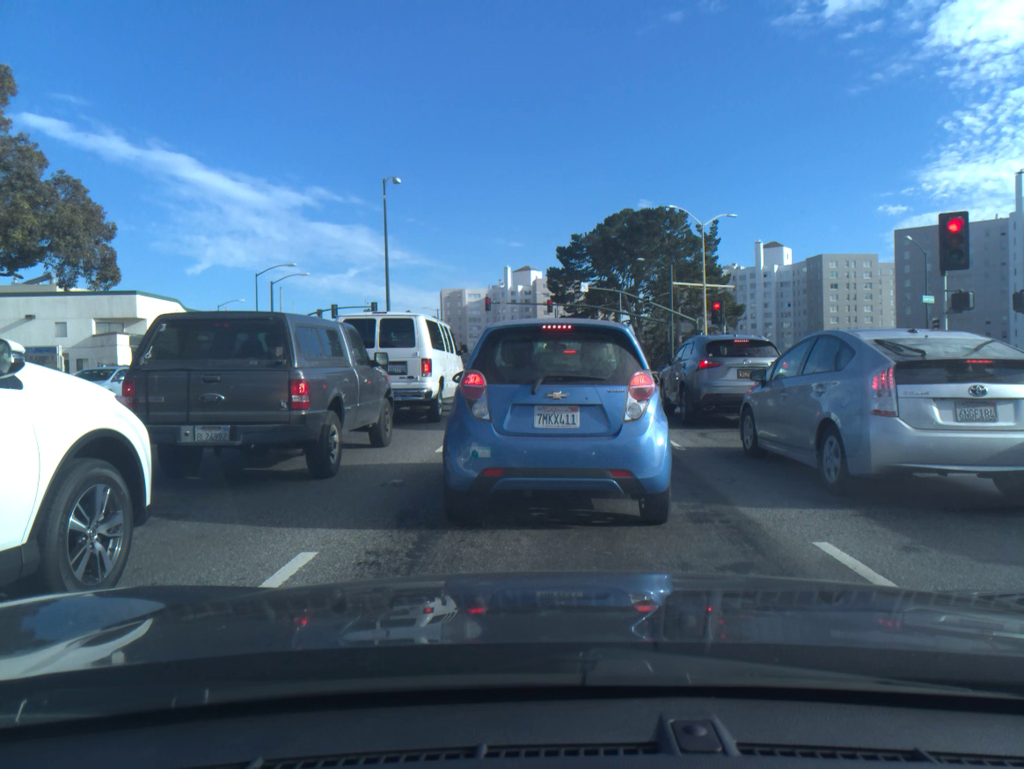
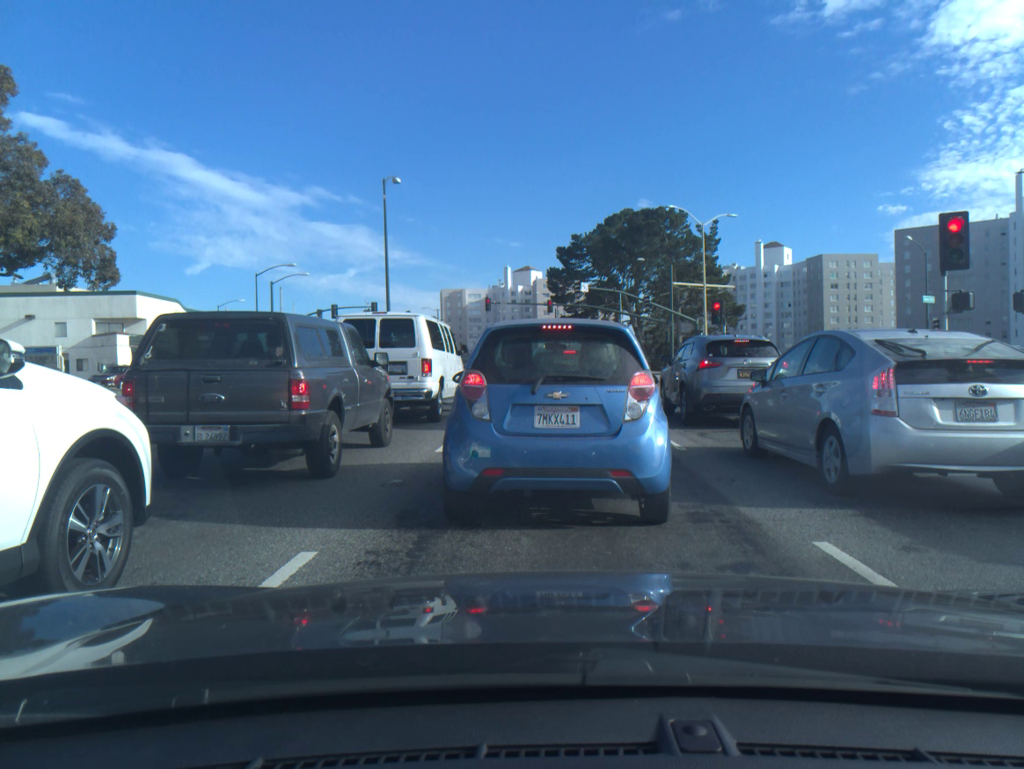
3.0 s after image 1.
(0.0, 0.0) m; 0°
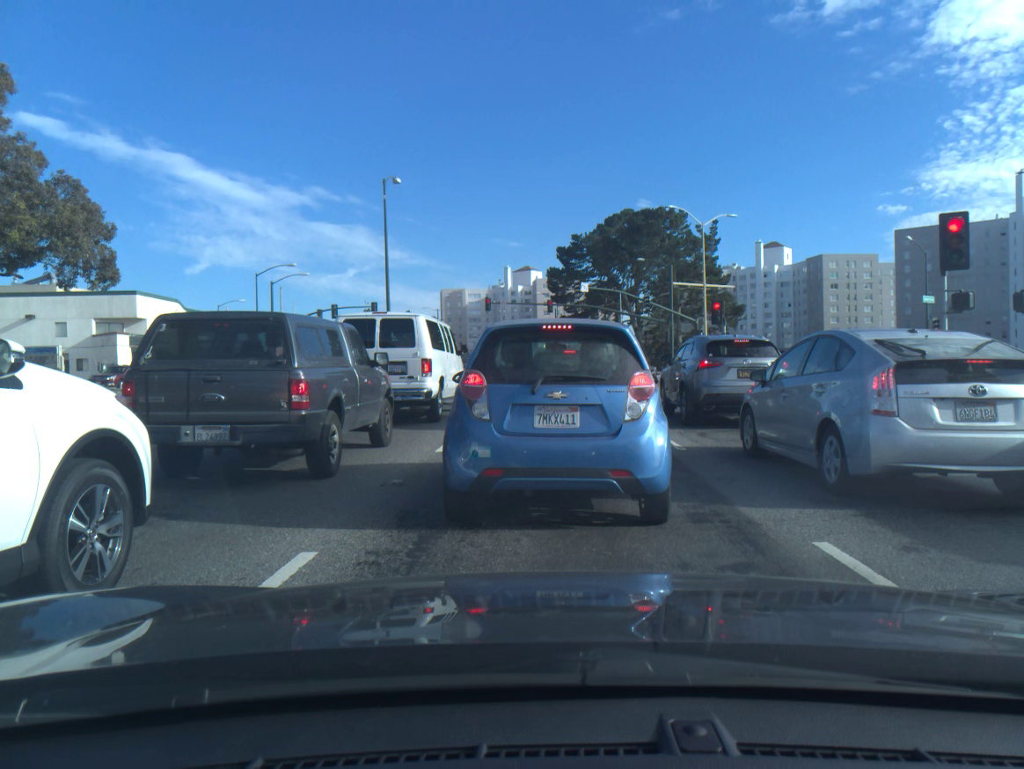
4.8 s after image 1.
(0.0, 0.0) m; 0°
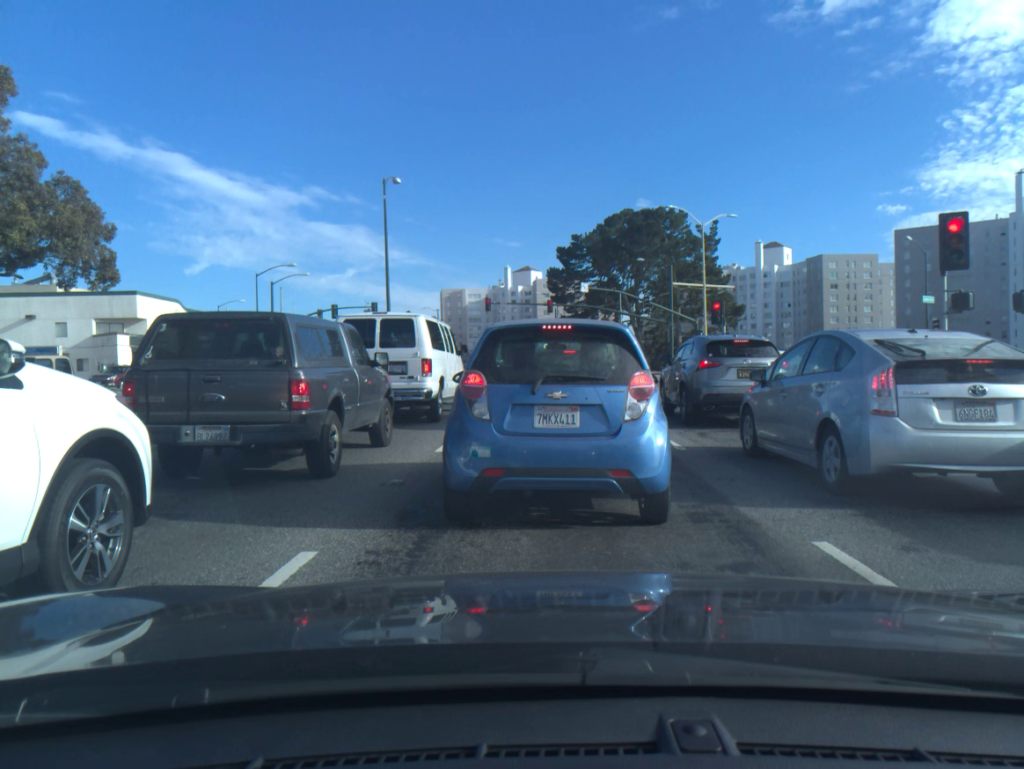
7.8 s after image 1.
(0.0, 0.0) m; 0°
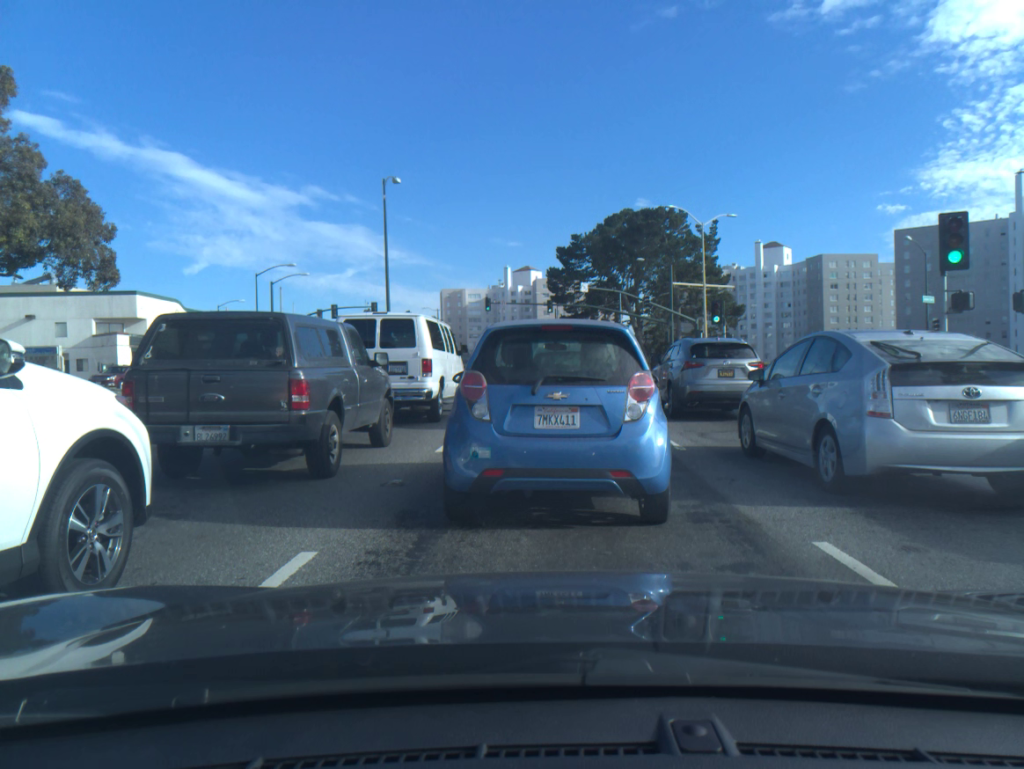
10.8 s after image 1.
(0.0, +0.1) m; 0°
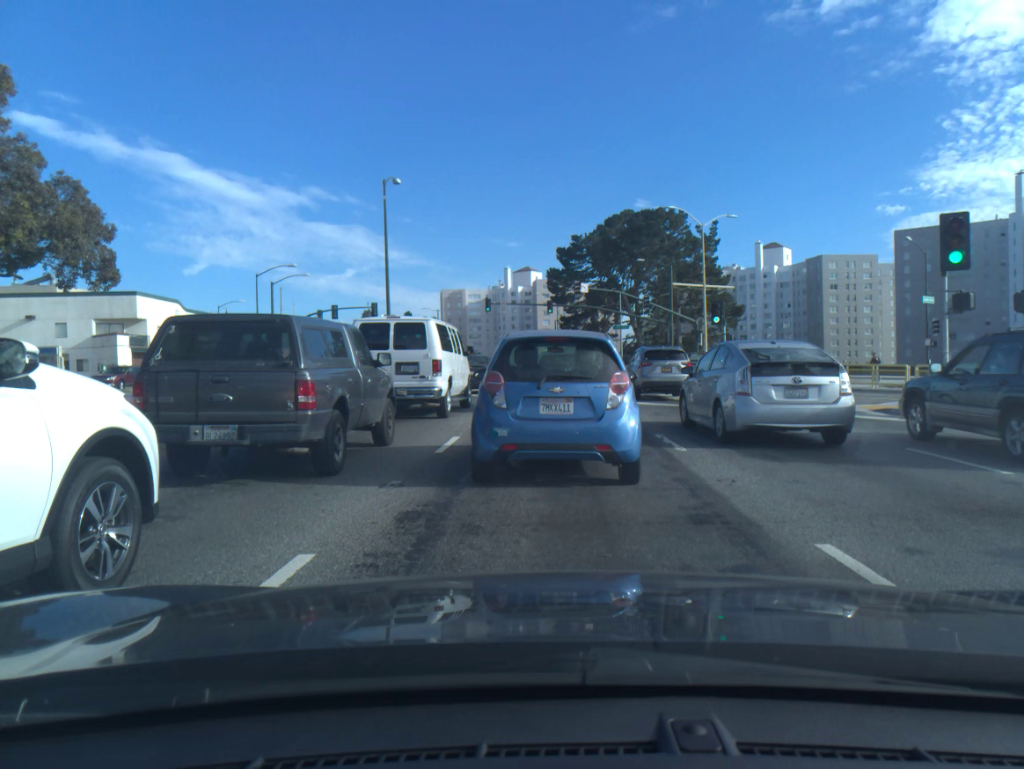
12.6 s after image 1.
(0.0, 0.0) m; 0°
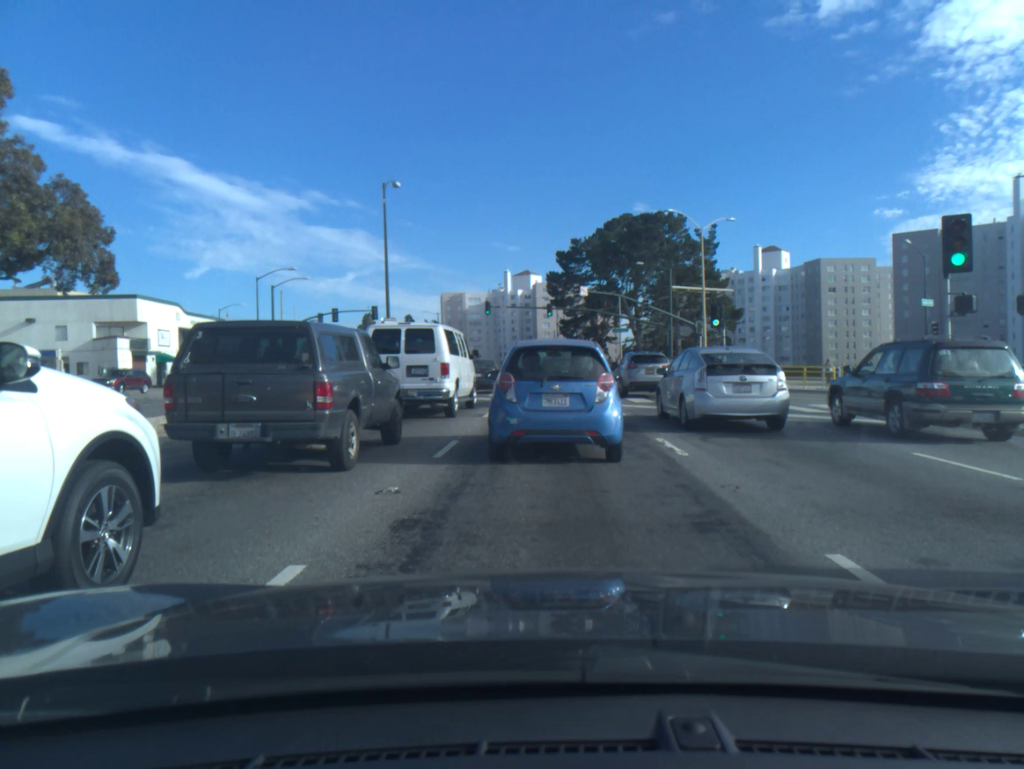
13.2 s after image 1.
(0.0, +0.2) m; 0°
